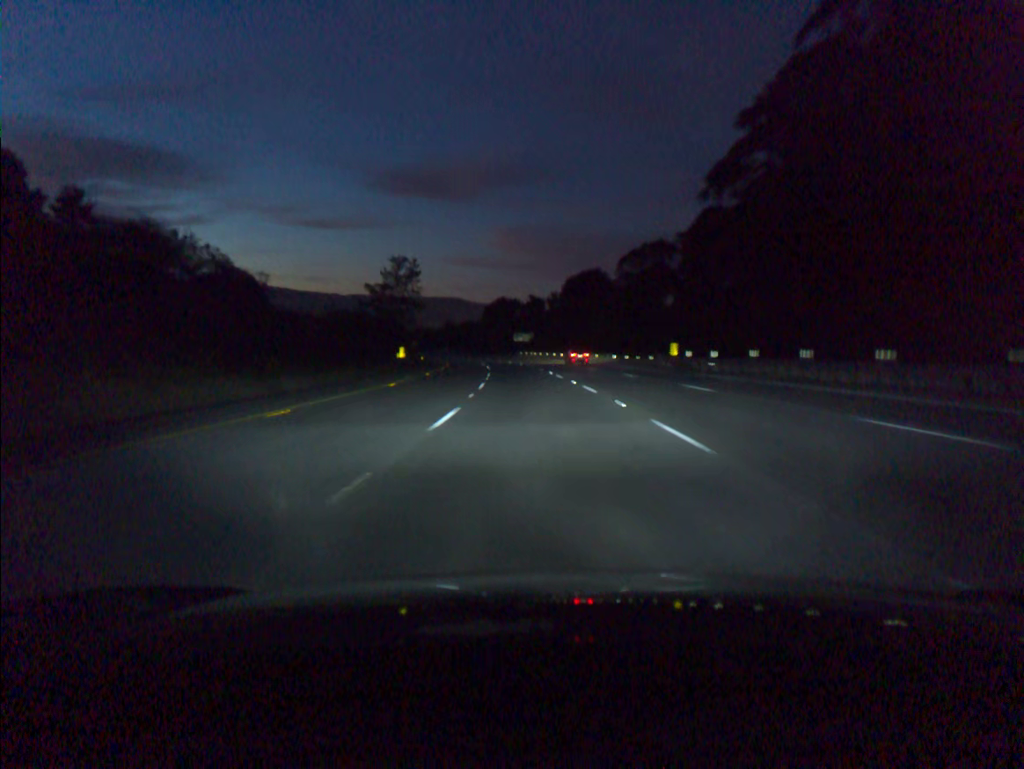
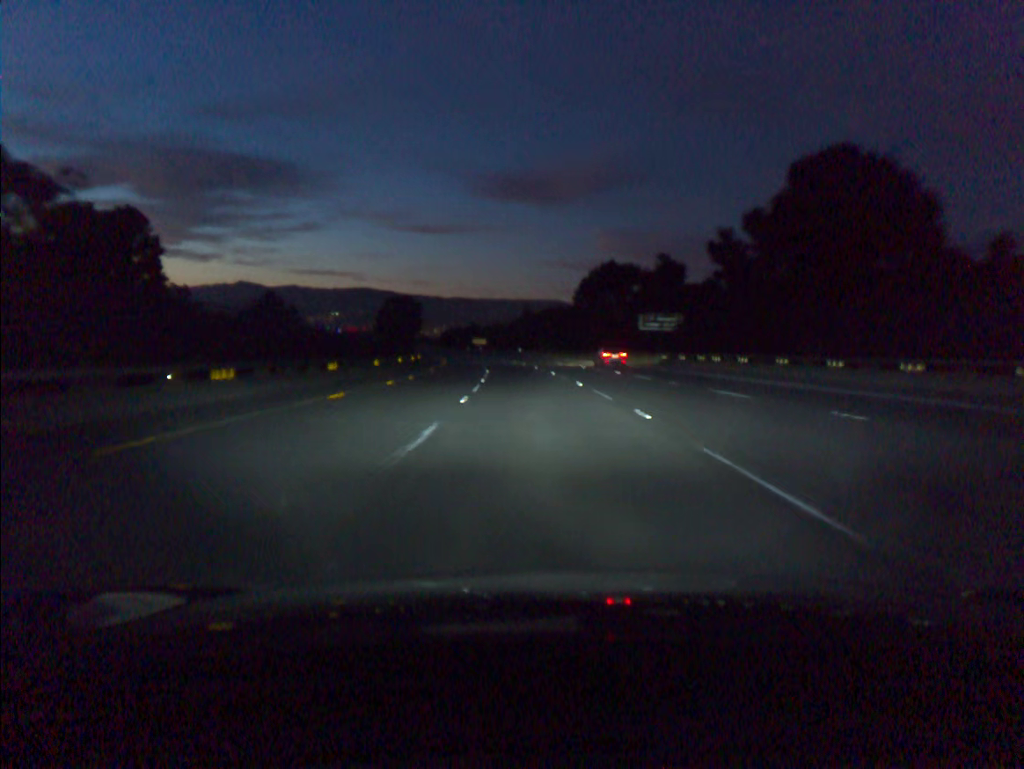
(-5.6, +91.6) m; -7°
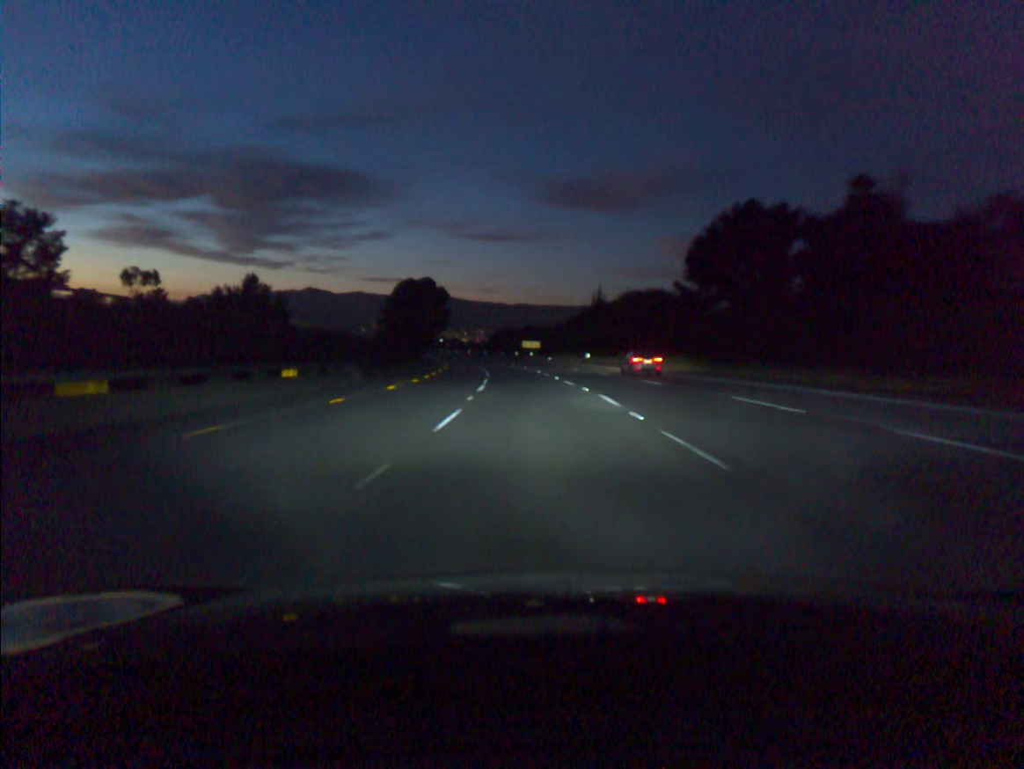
(-2.3, +55.0) m; -5°
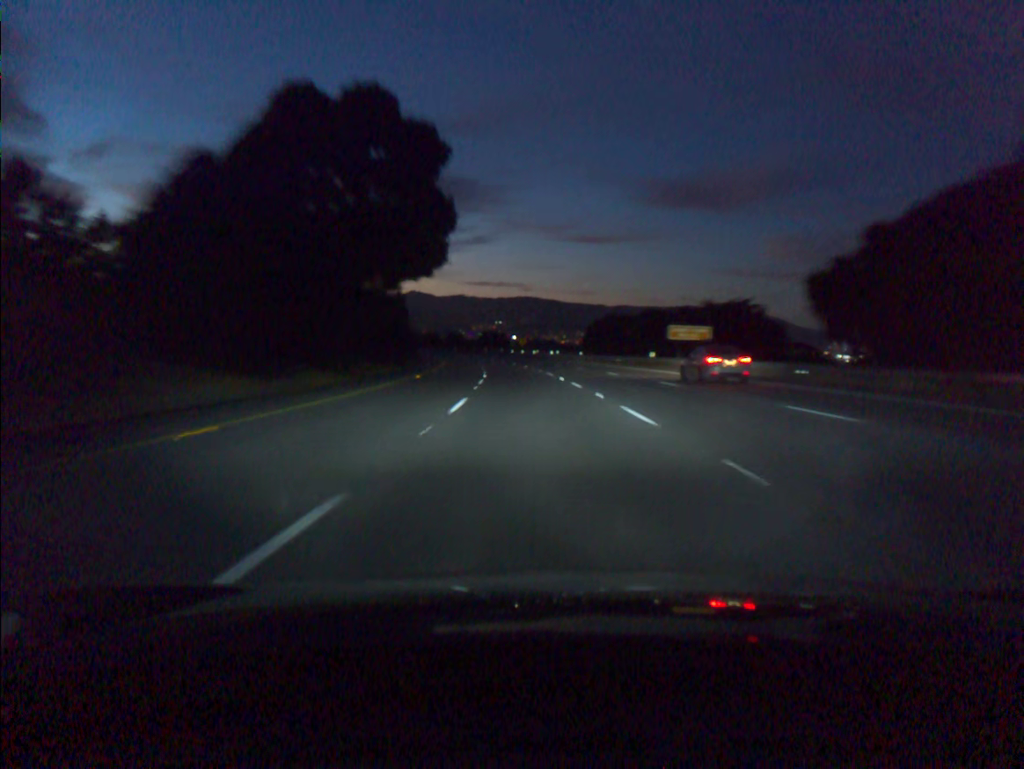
(-5.9, +91.5) m; -7°
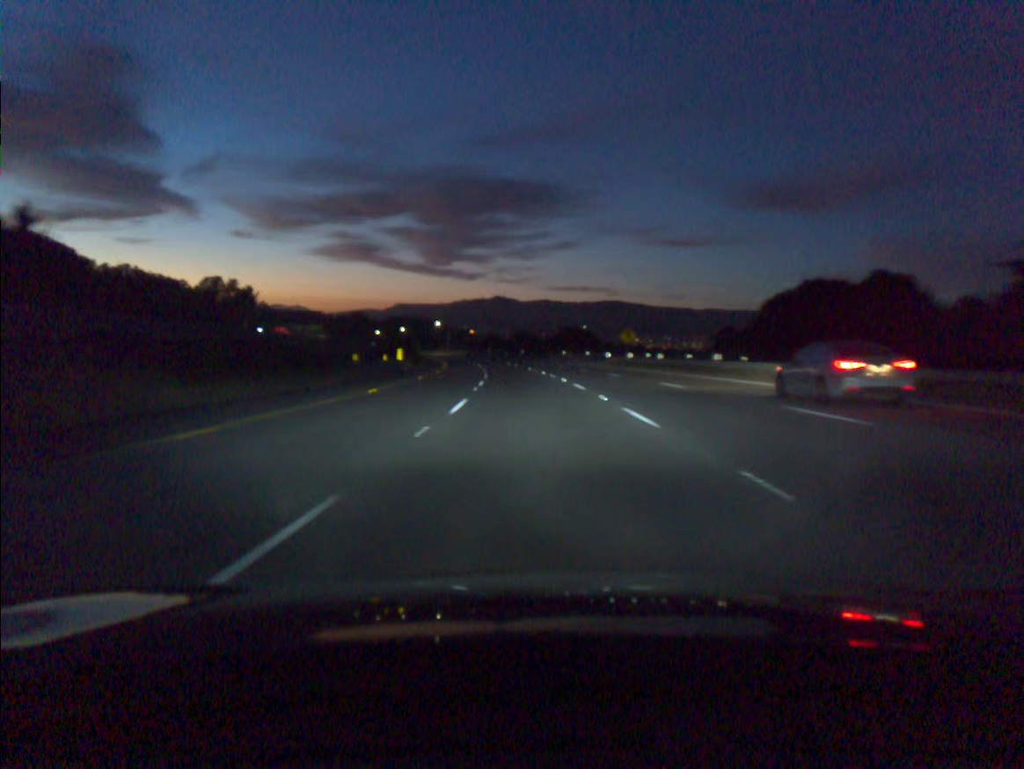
(-3.9, +73.3) m; -6°
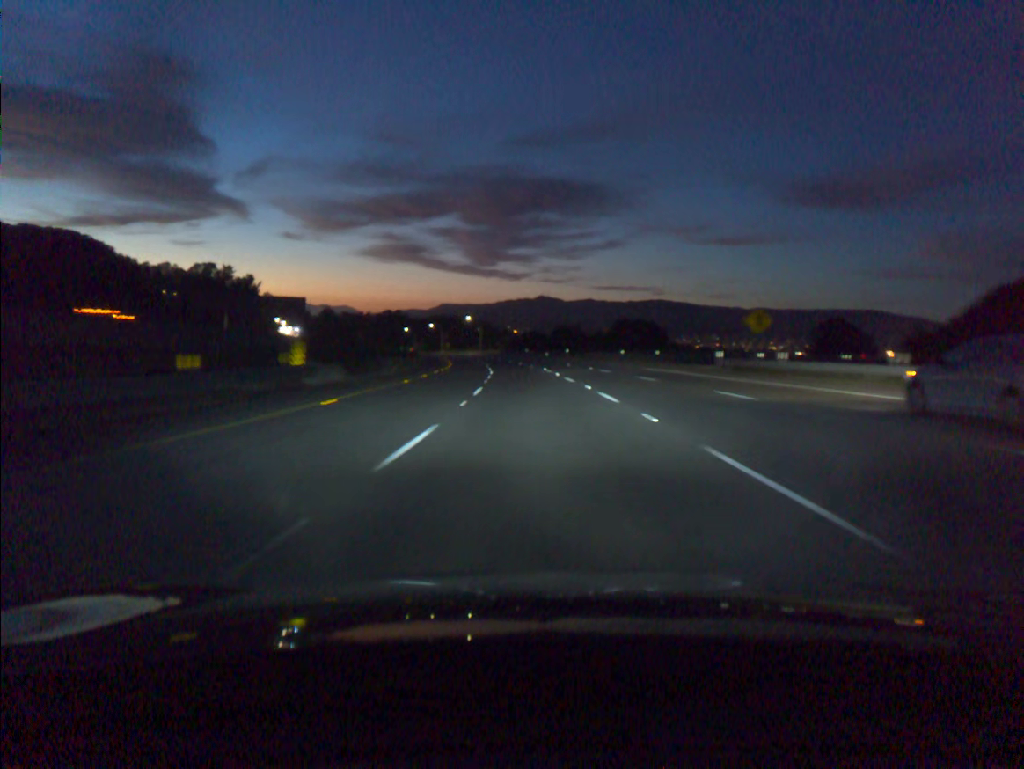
(-1.0, +36.6) m; -3°
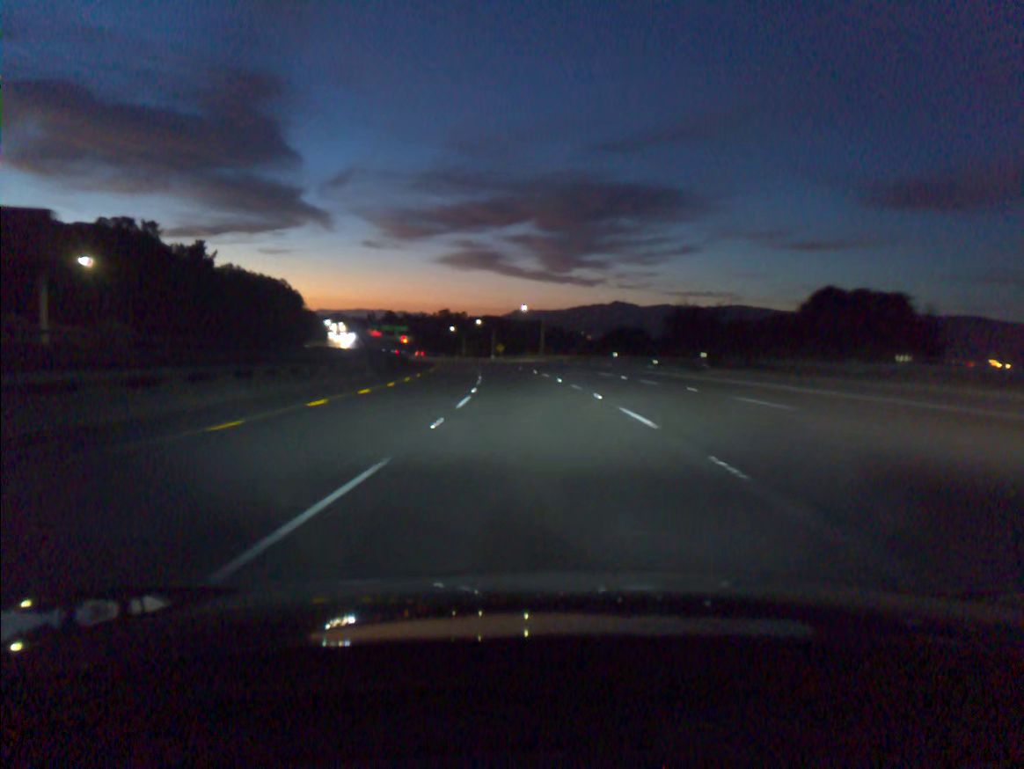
(-3.4, +73.2) m; -5°
